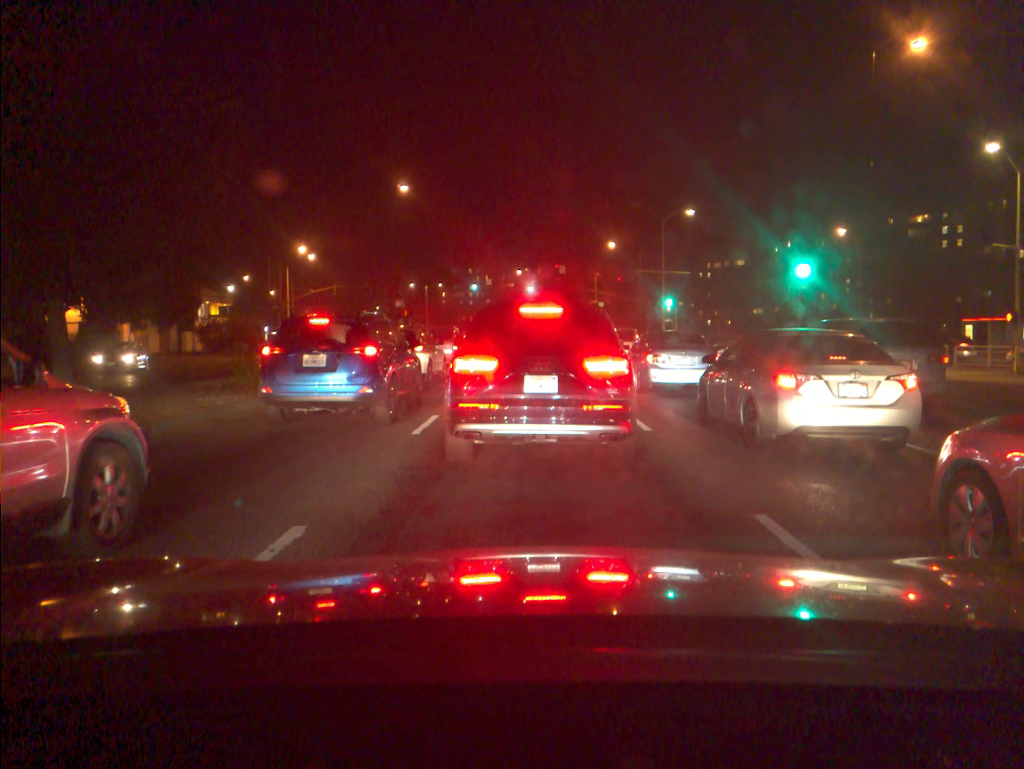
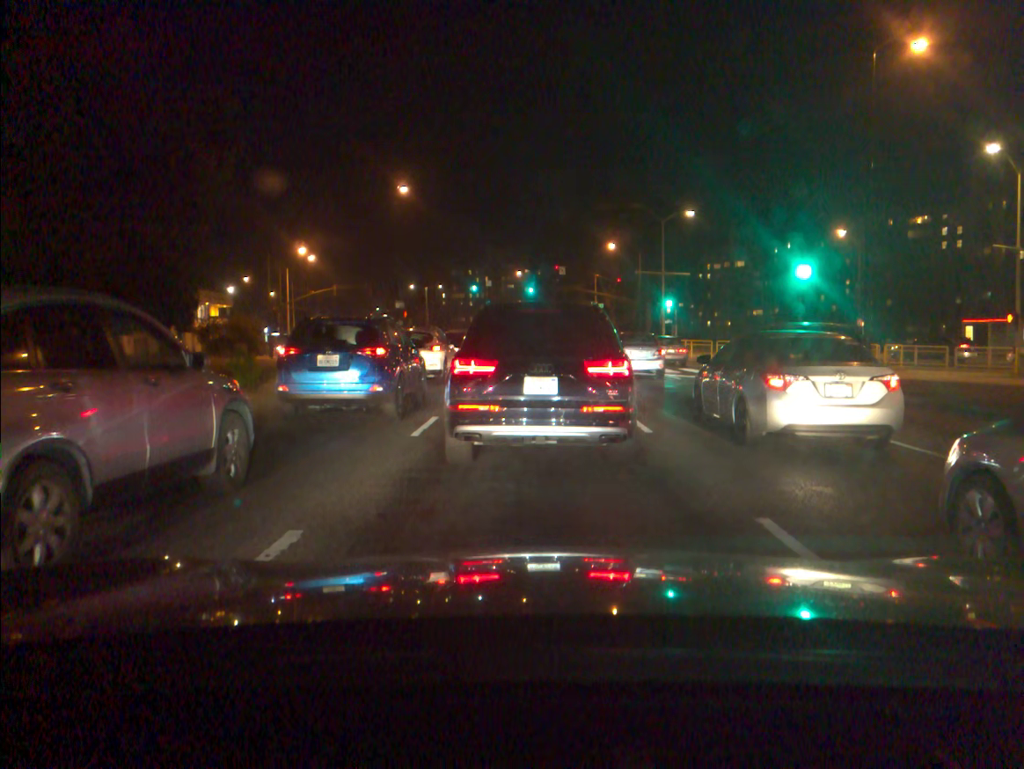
(0.0, +0.1) m; 0°
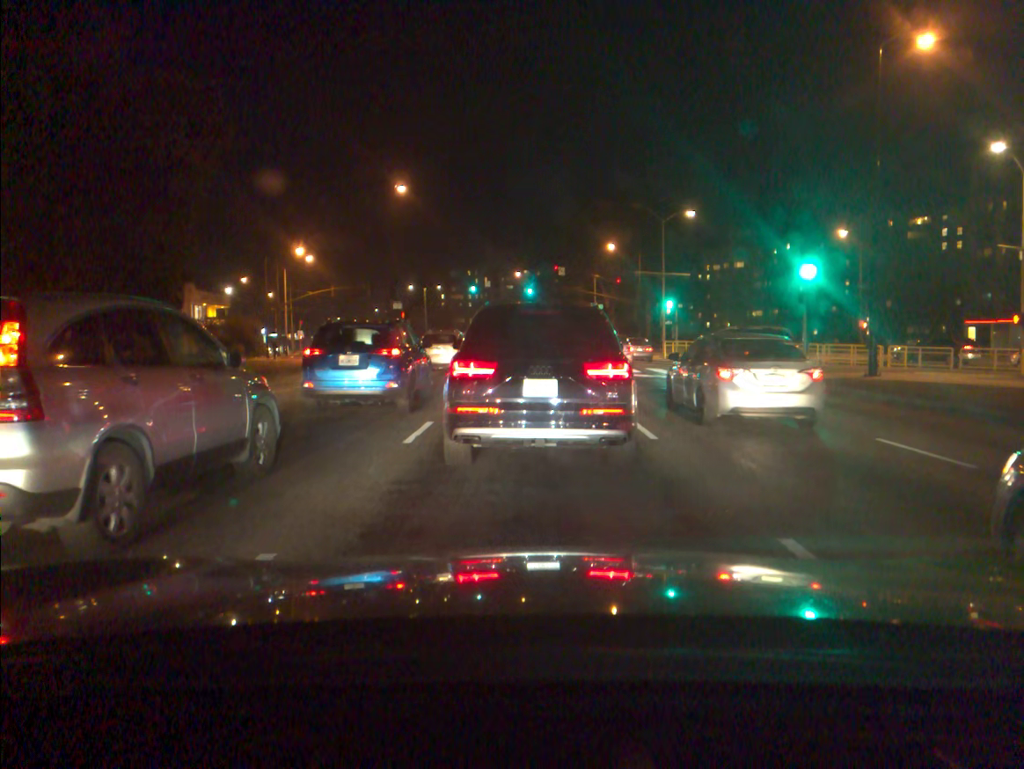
(0.0, +0.5) m; 0°
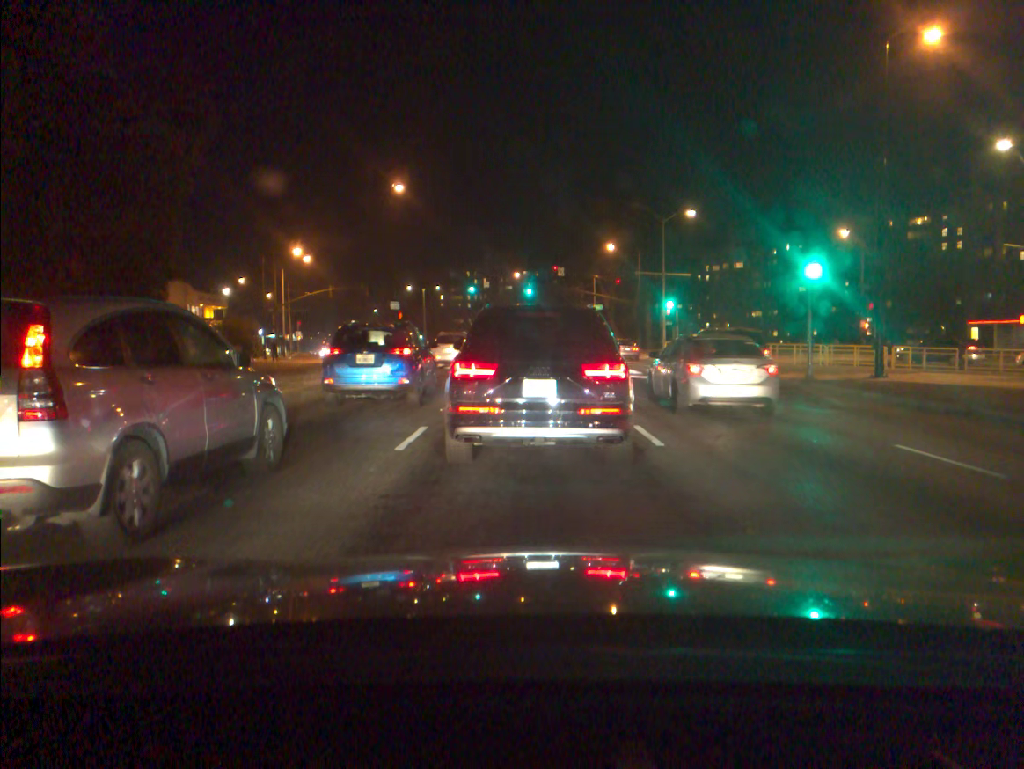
(0.0, +0.6) m; 0°
